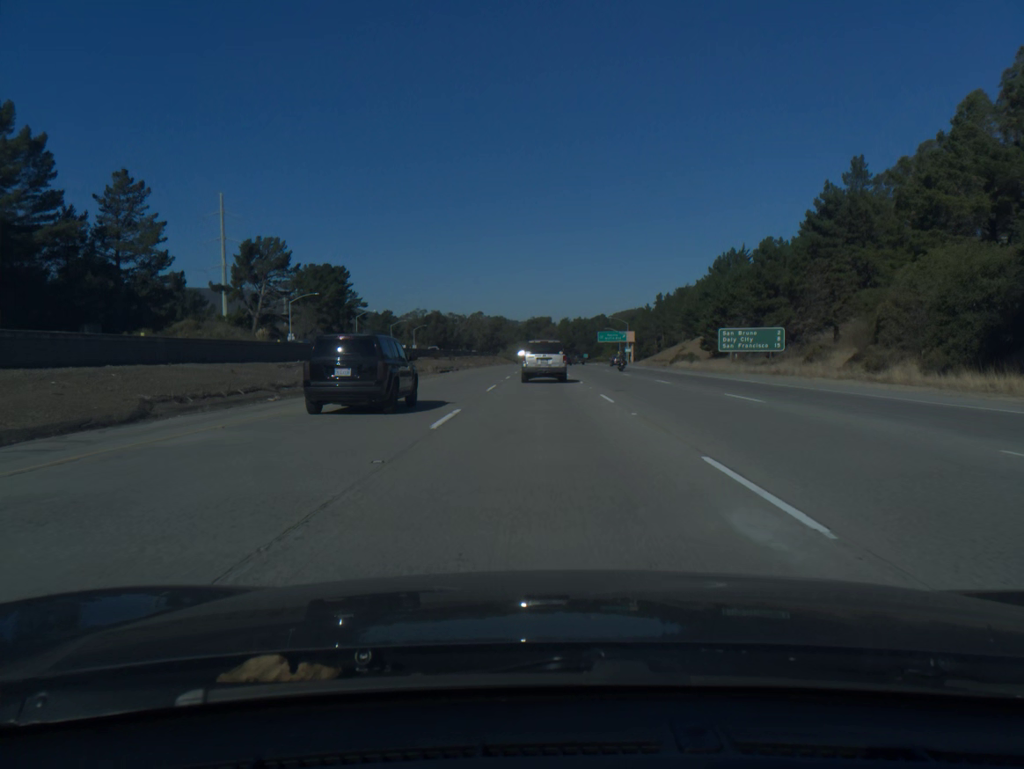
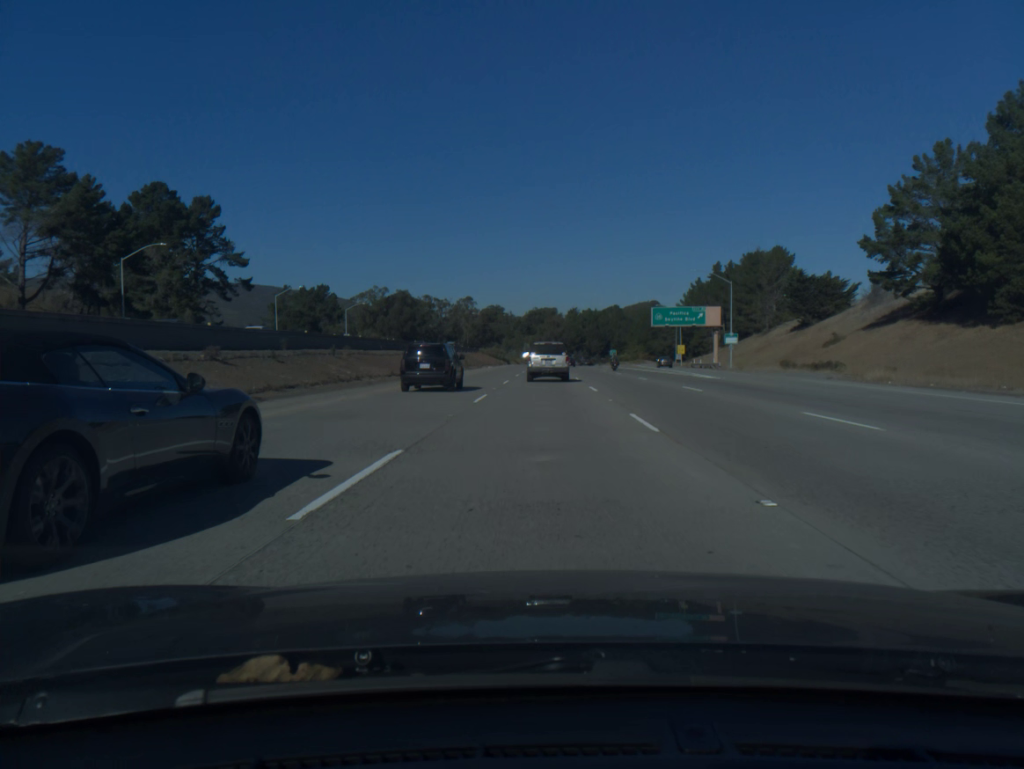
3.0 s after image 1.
(0.0, +94.9) m; 0°
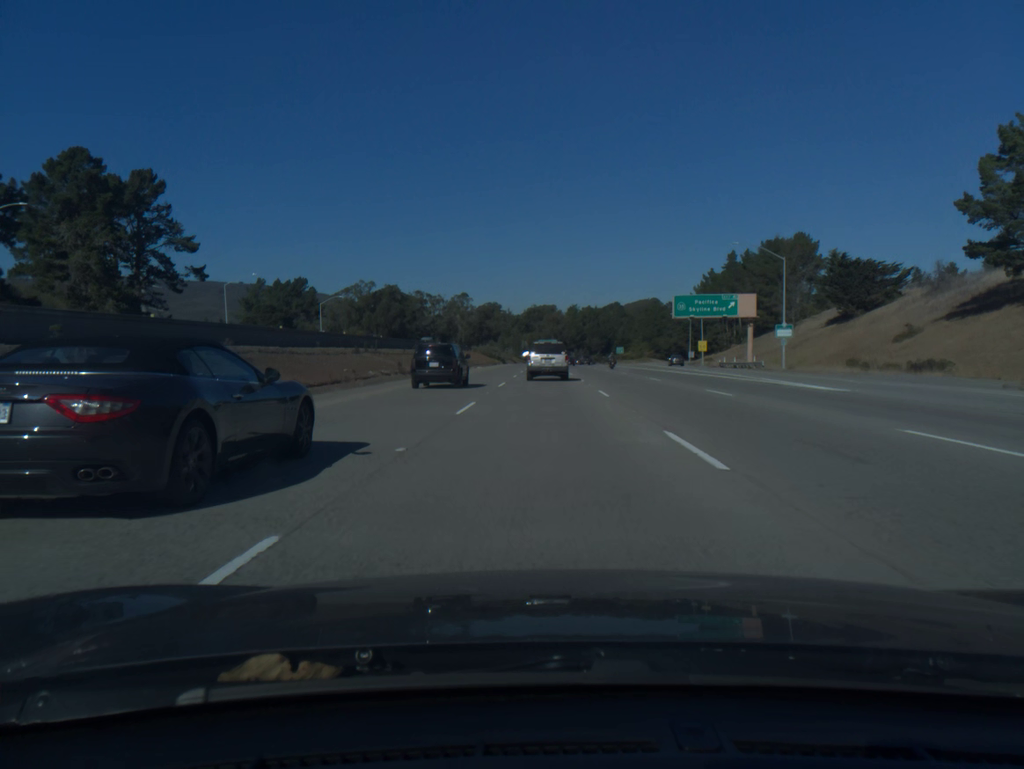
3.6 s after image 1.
(0.0, +19.3) m; 0°
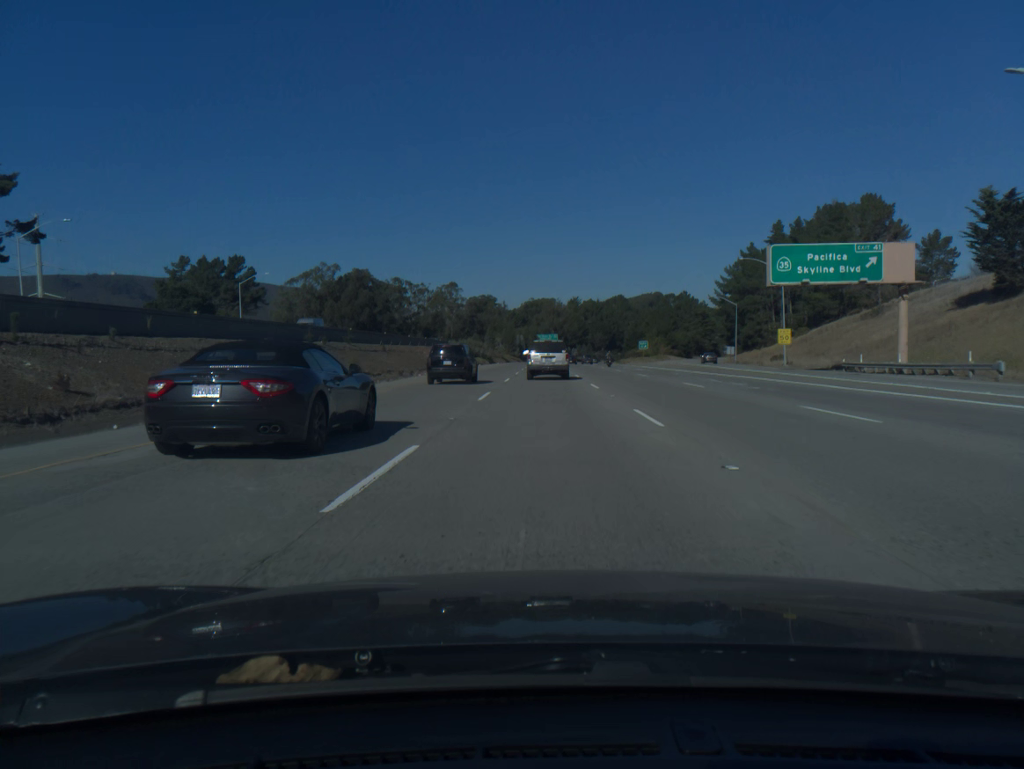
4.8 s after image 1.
(0.0, +38.9) m; 0°
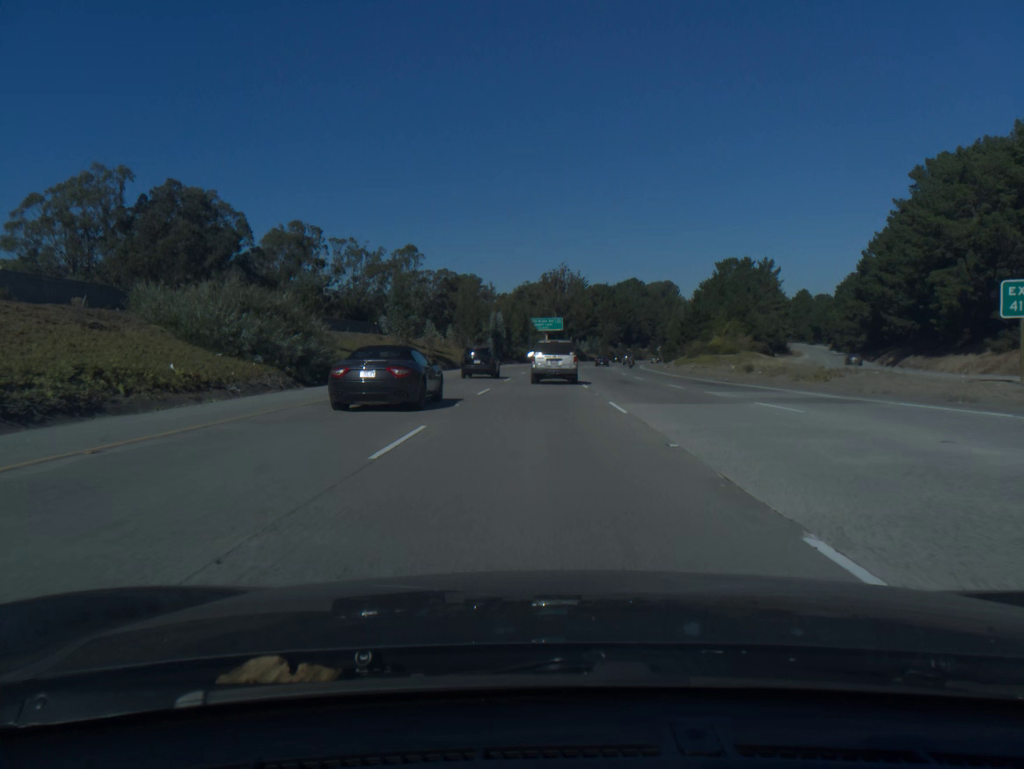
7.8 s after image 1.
(+0.4, +99.2) m; 0°
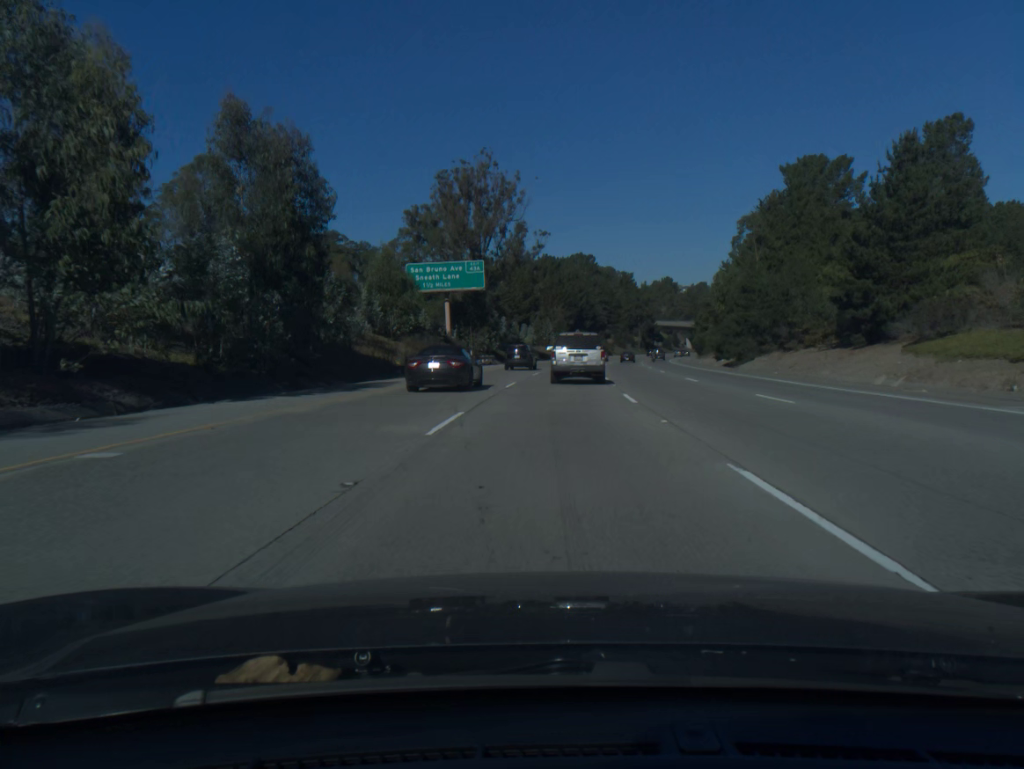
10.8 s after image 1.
(+3.3, +99.5) m; +5°
